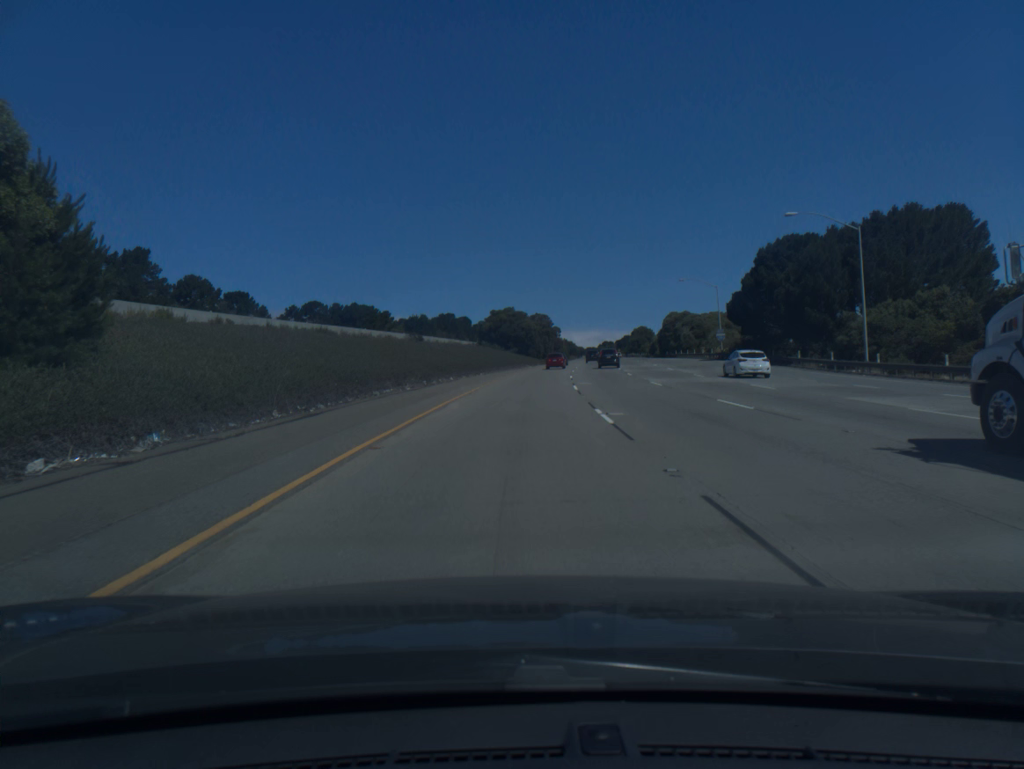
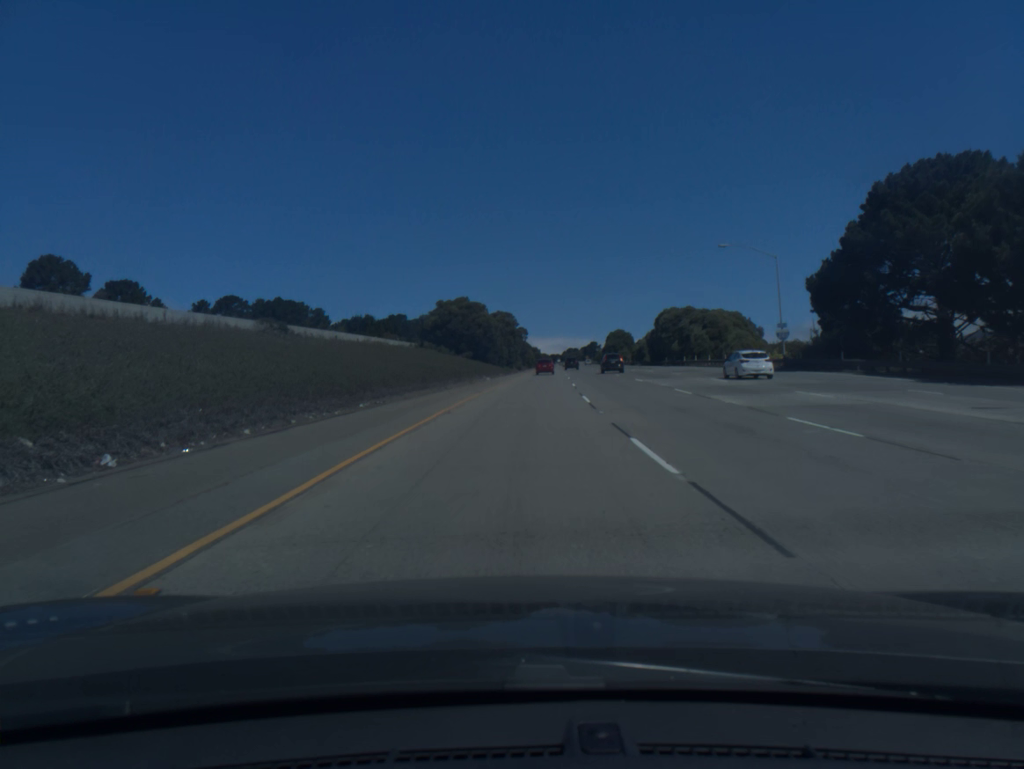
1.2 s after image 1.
(+0.9, +35.4) m; +3°
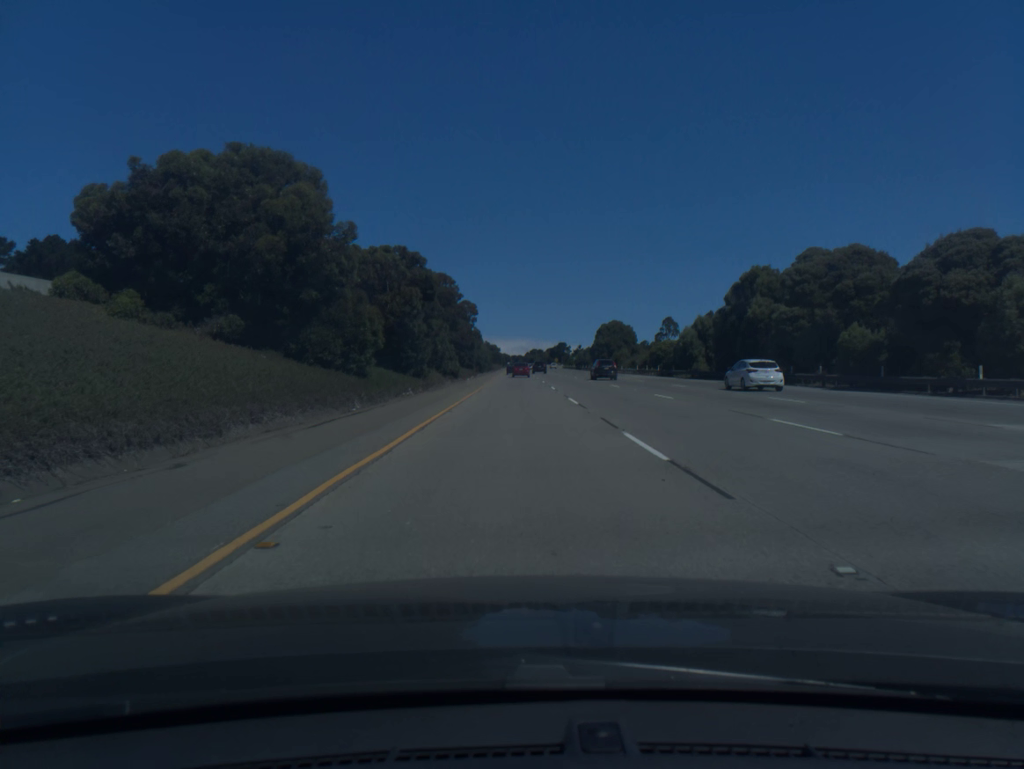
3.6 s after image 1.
(+2.5, +71.6) m; +3°
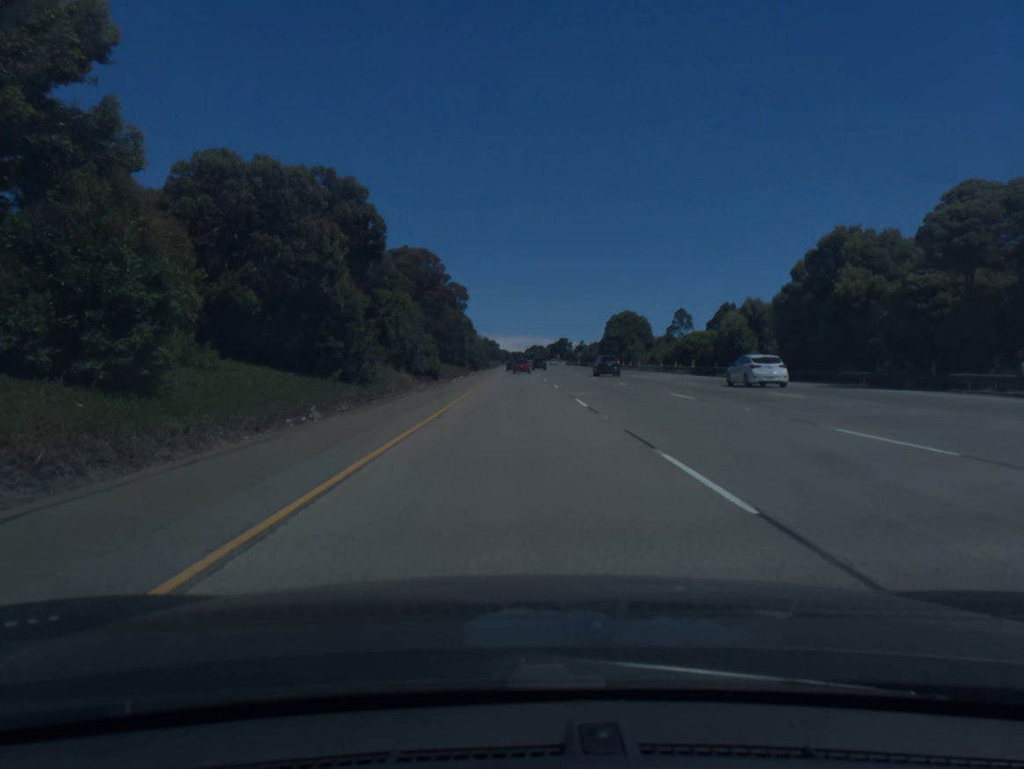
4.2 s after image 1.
(0.0, +18.1) m; 0°
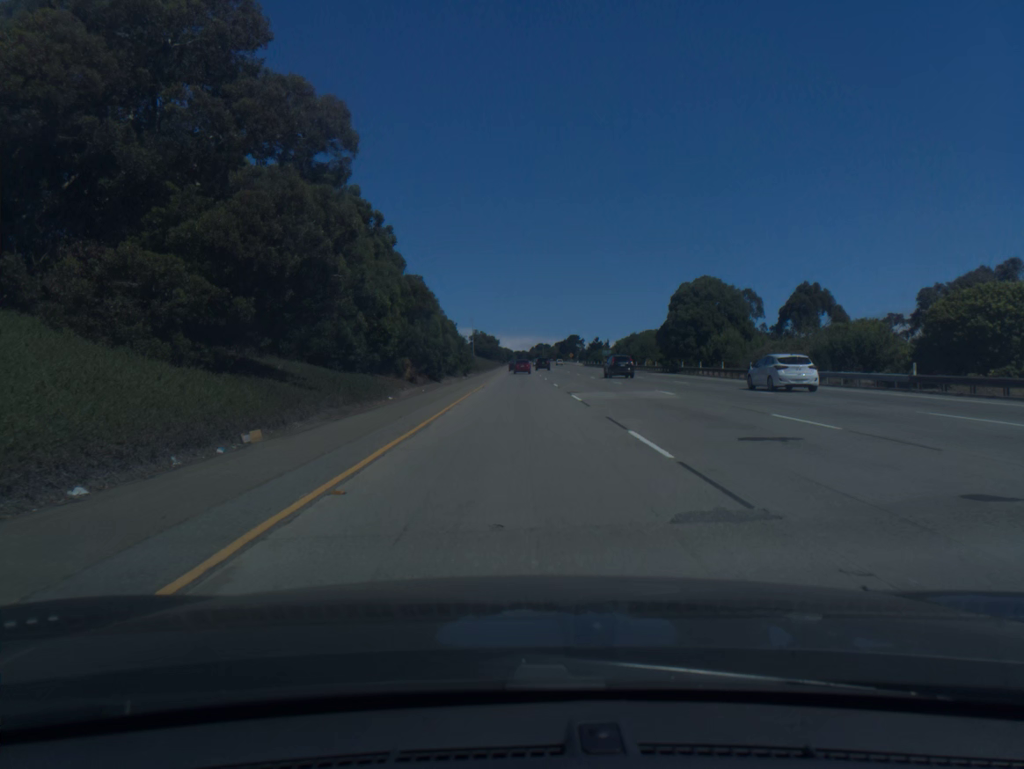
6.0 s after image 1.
(-0.1, +54.9) m; 0°
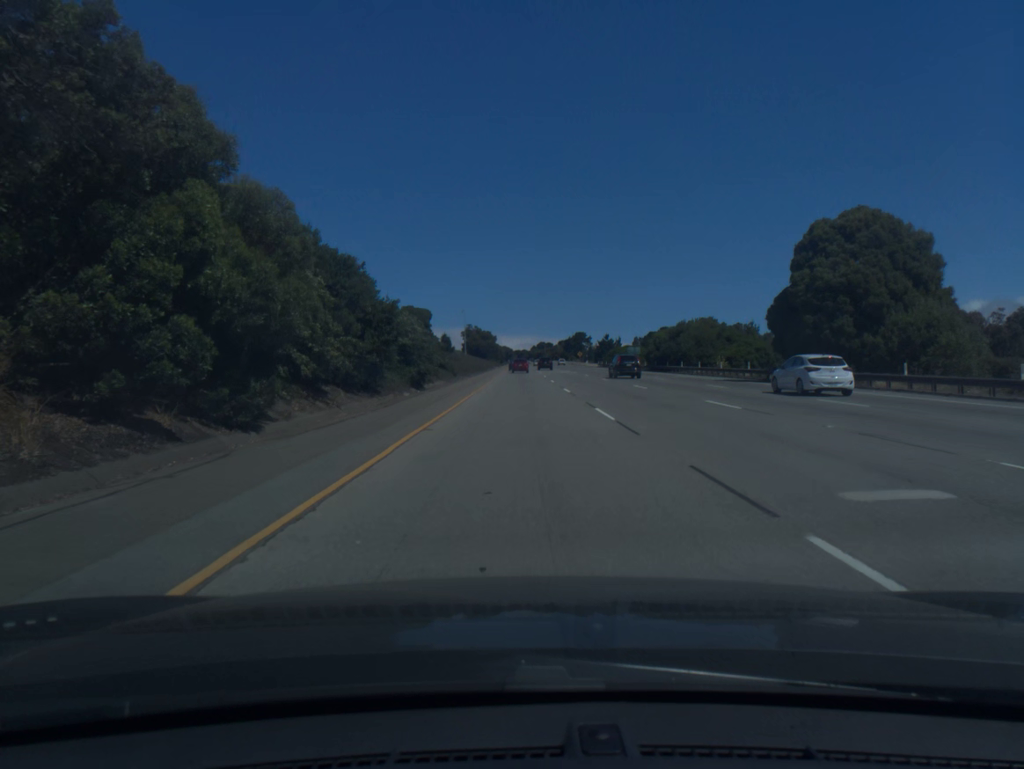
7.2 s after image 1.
(0.0, +37.1) m; 0°
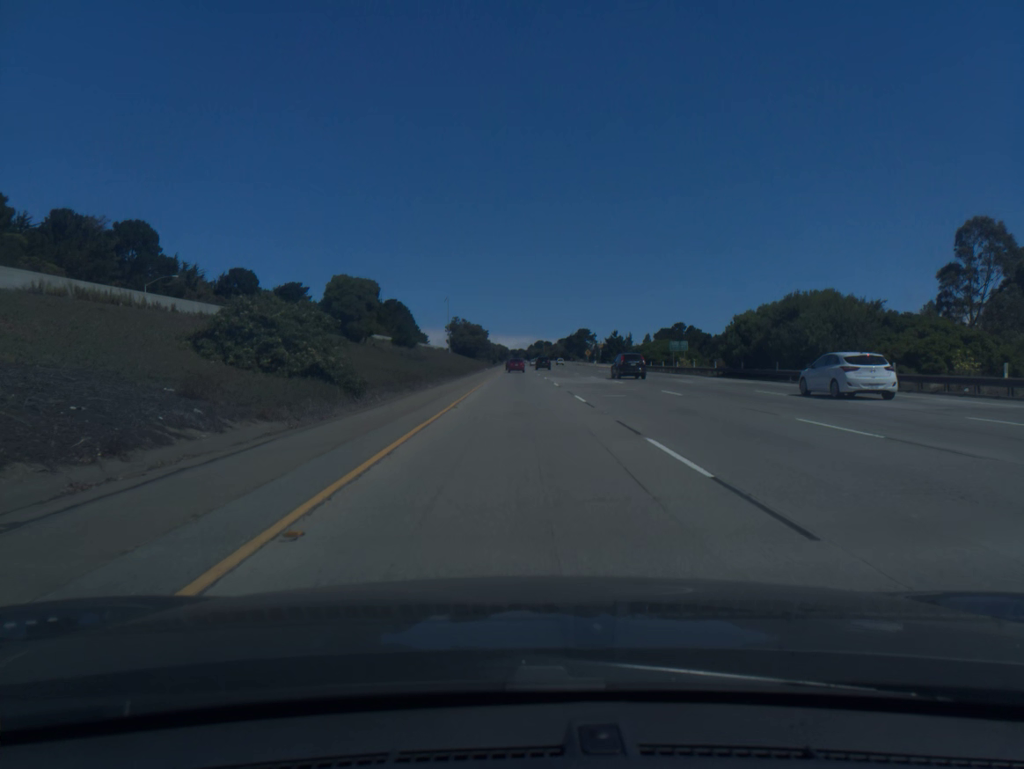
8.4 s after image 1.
(0.0, +37.4) m; 0°
